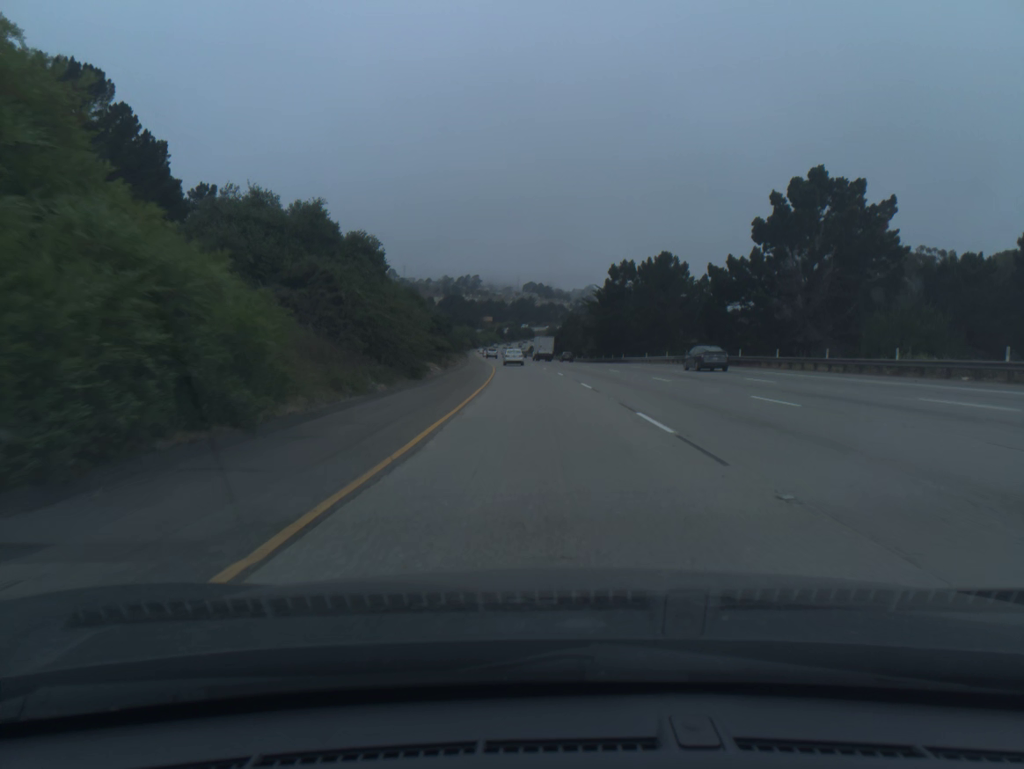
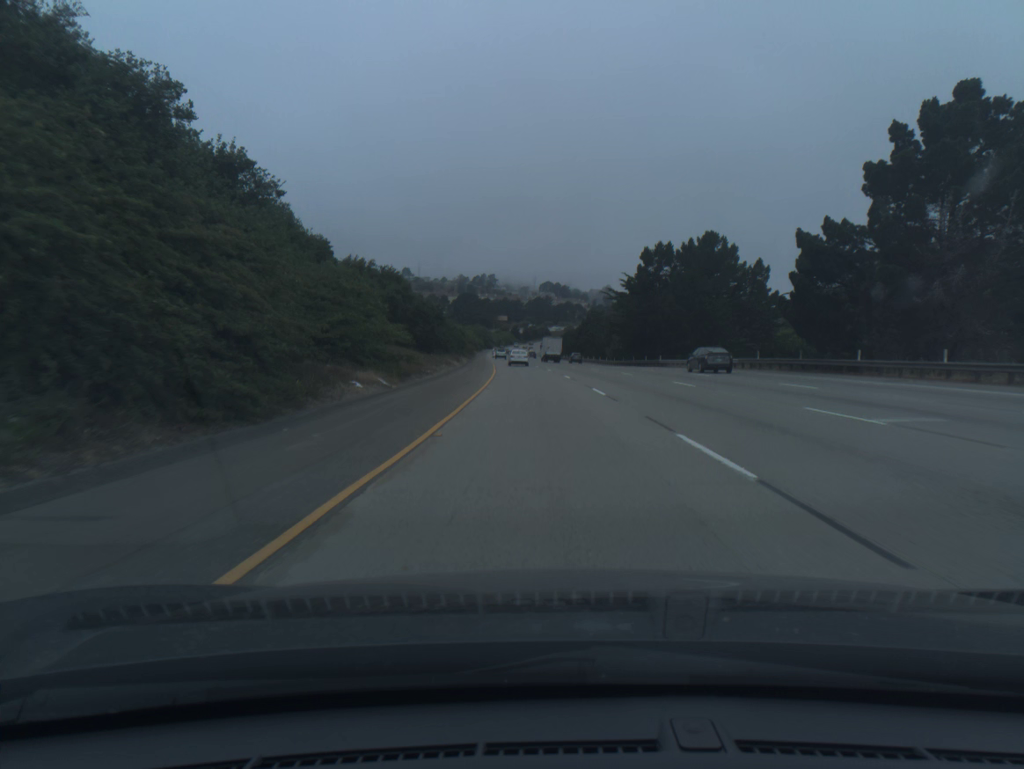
(-0.2, +18.7) m; -1°
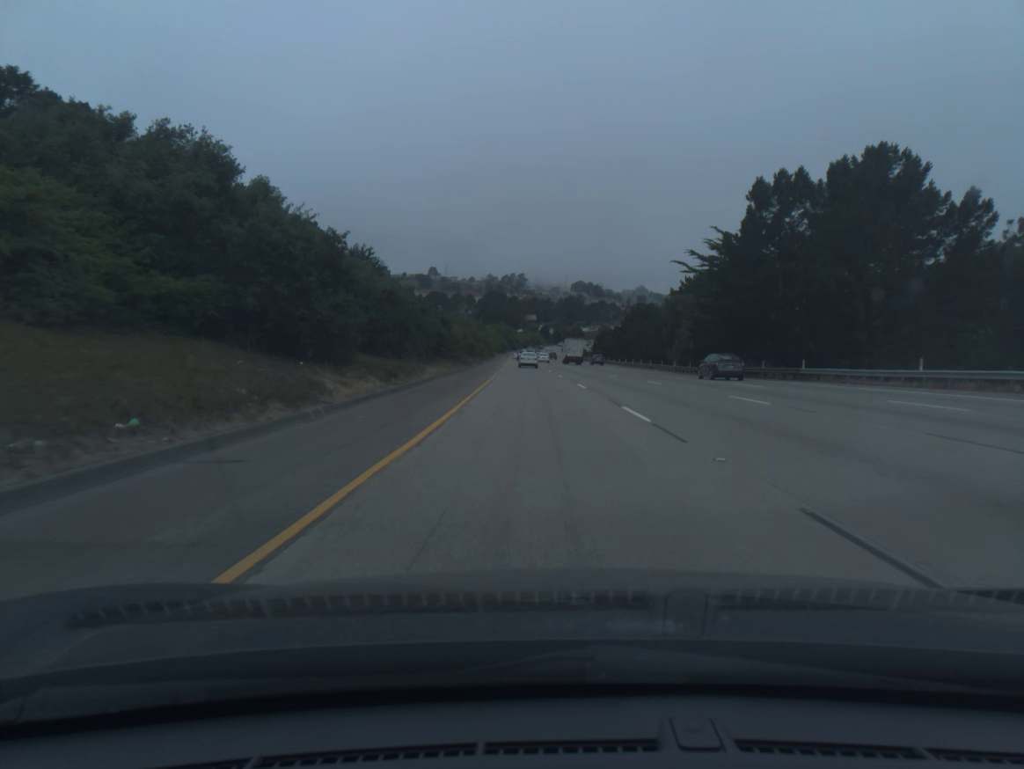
(-0.7, +37.4) m; -2°
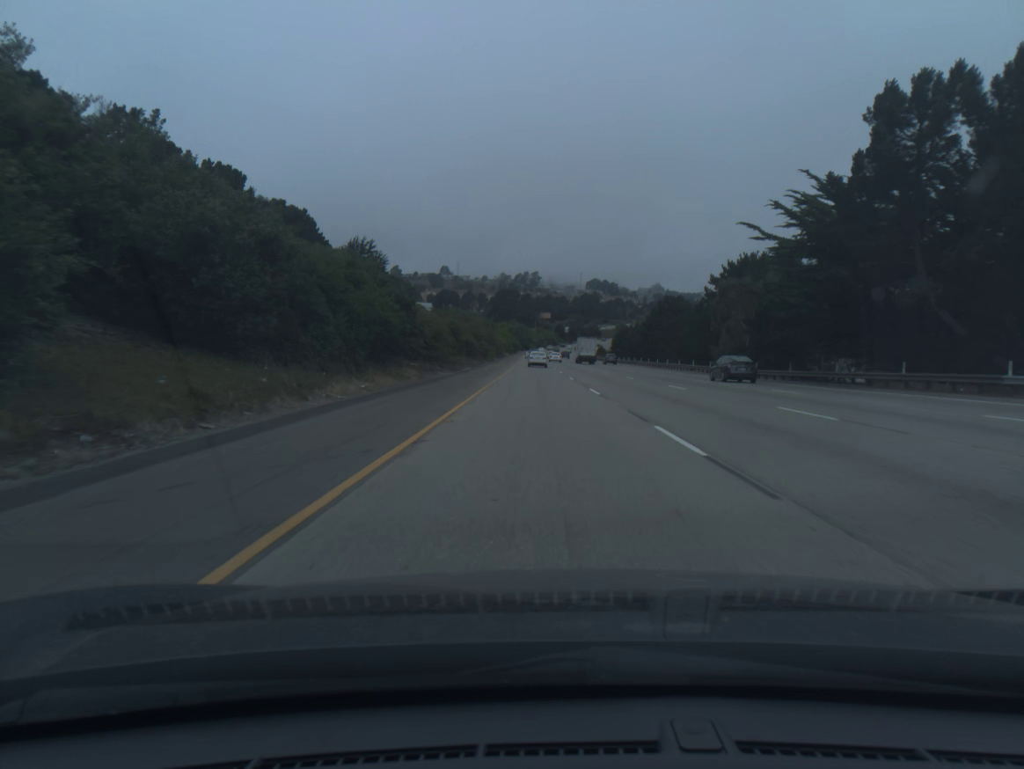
(-0.2, +18.8) m; -1°
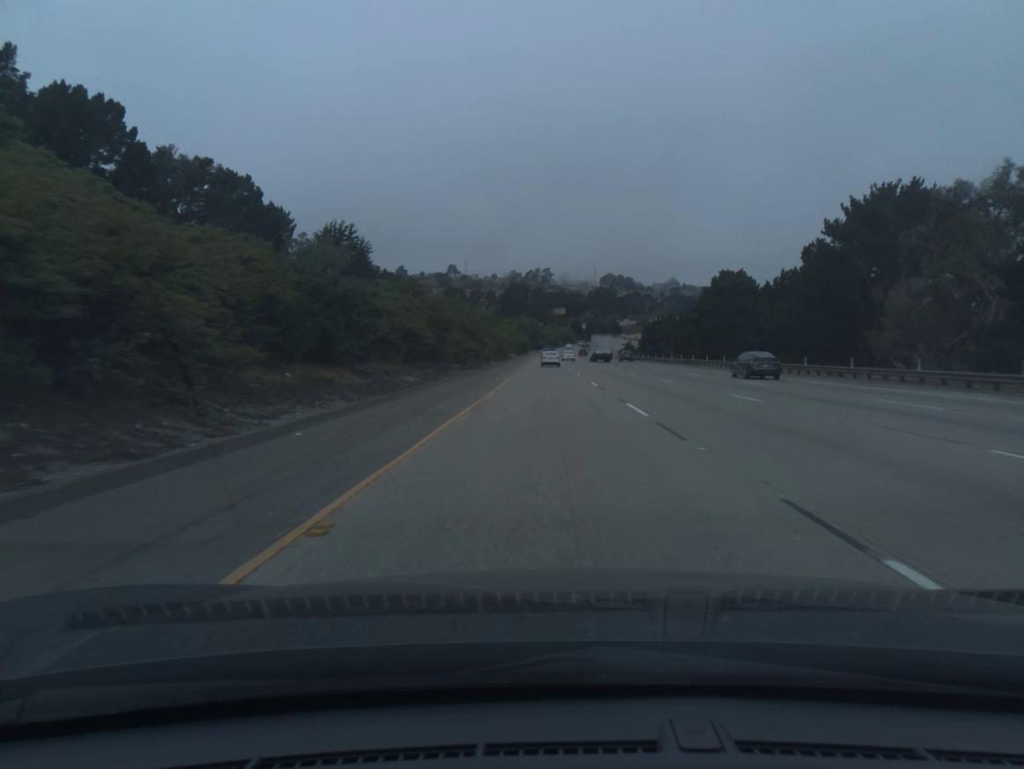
(-0.4, +37.8) m; -1°
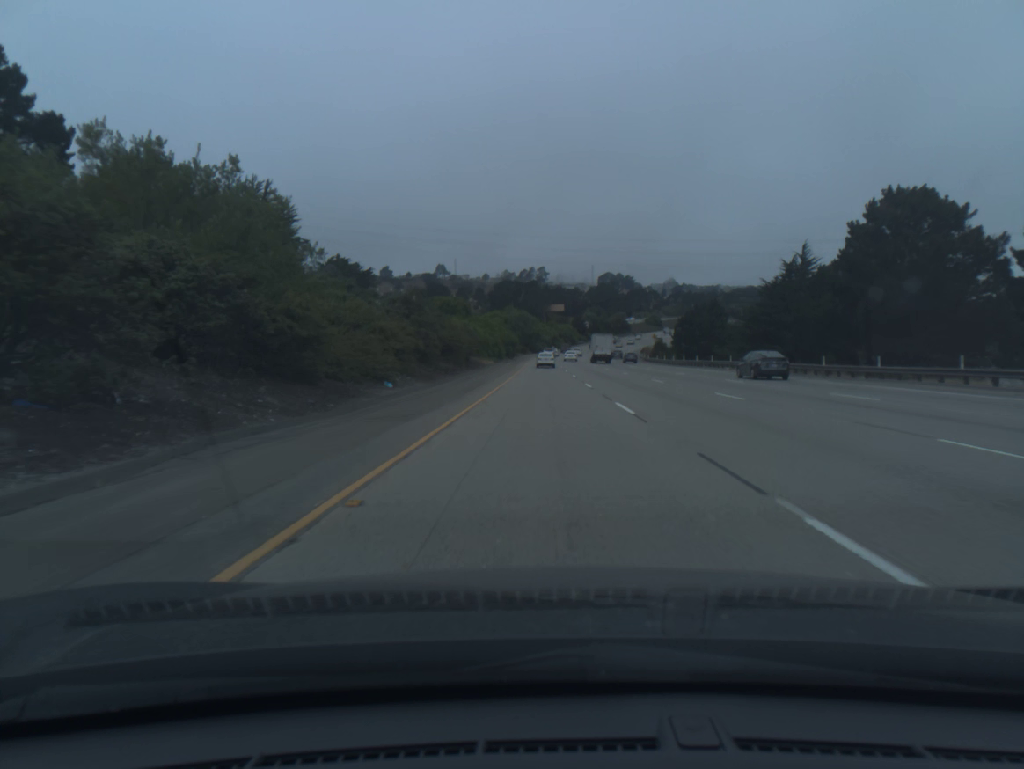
(+0.2, +57.3) m; 0°
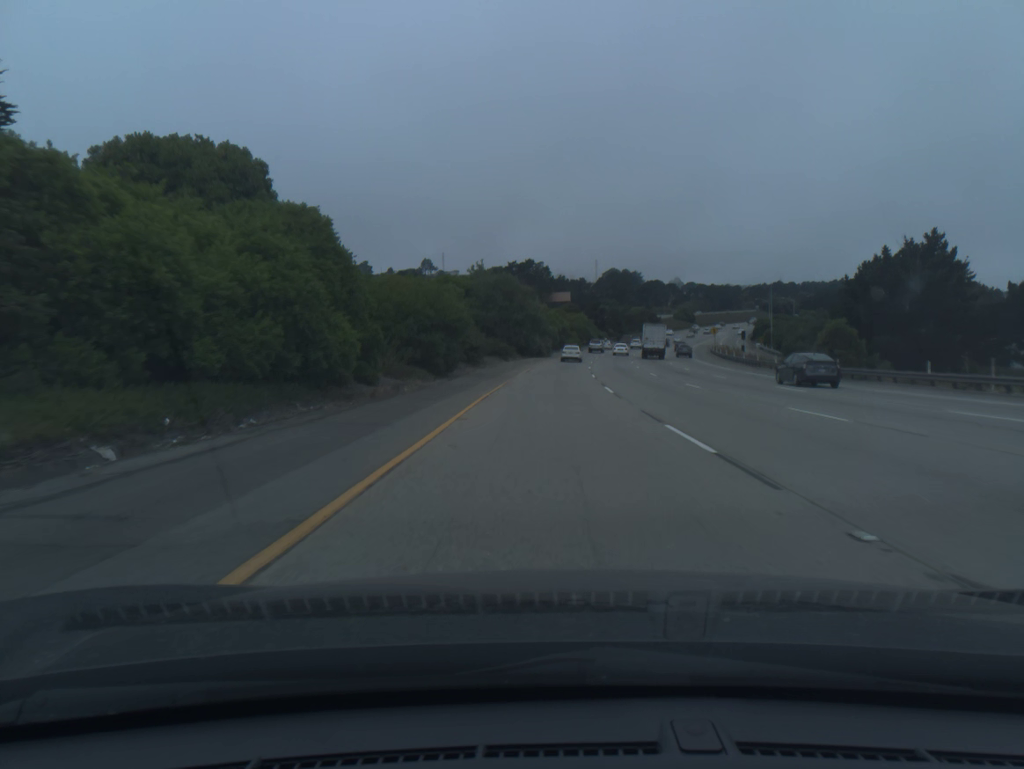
(-0.2, +79.8) m; 0°
